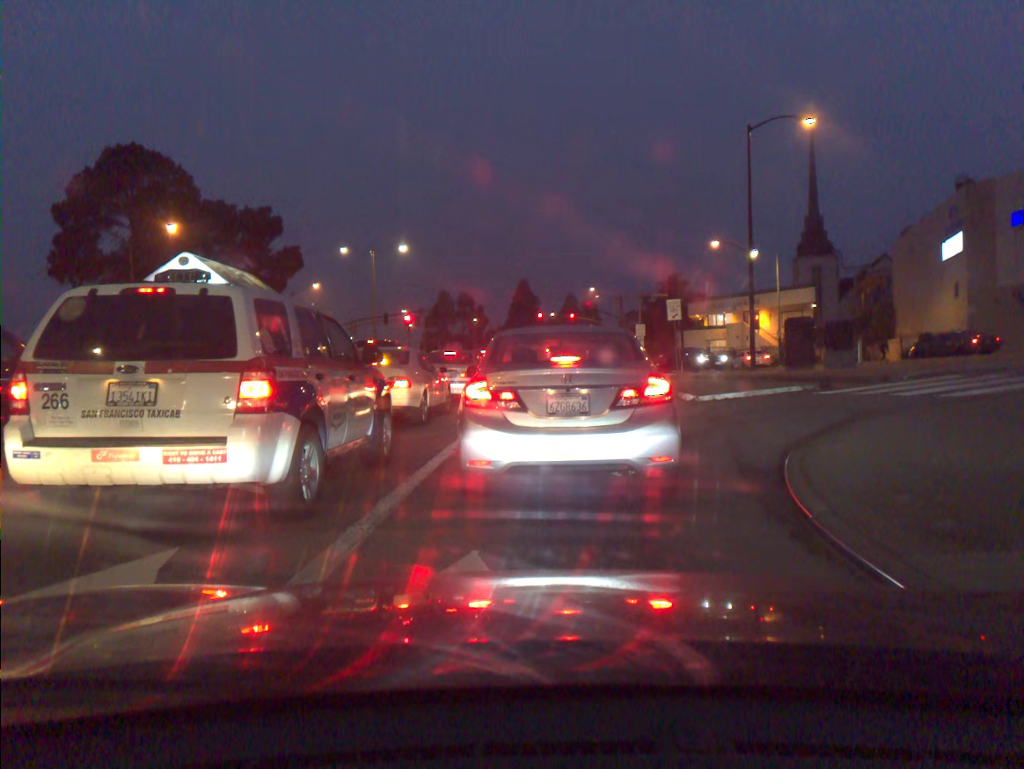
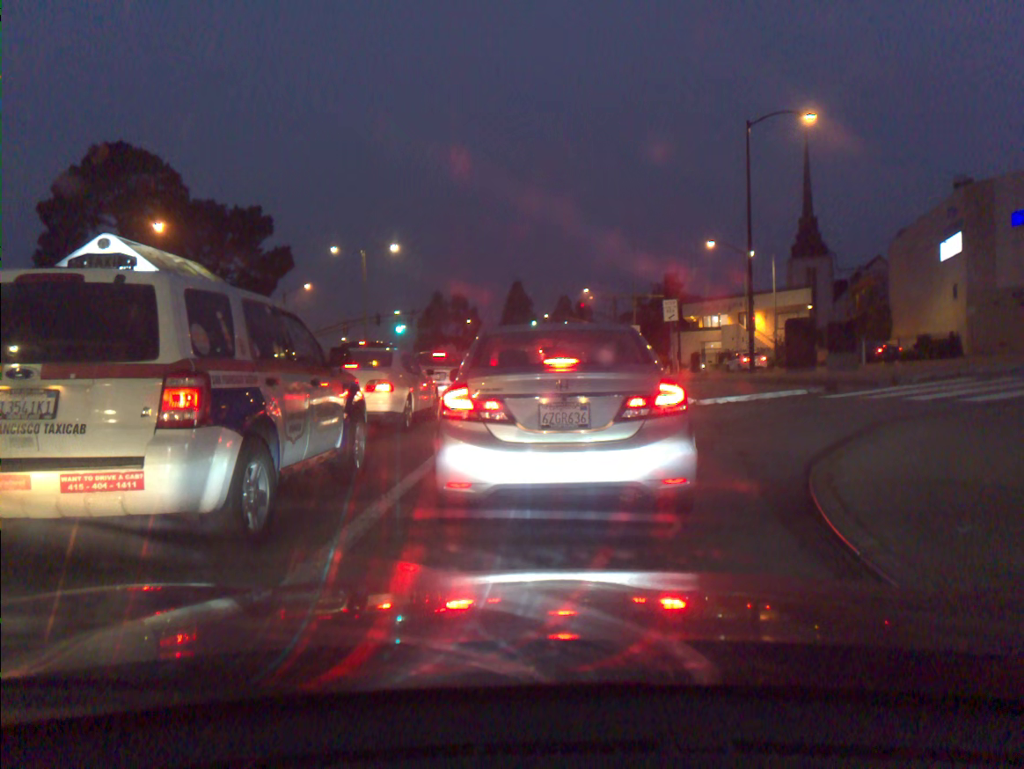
(0.0, +0.9) m; 0°
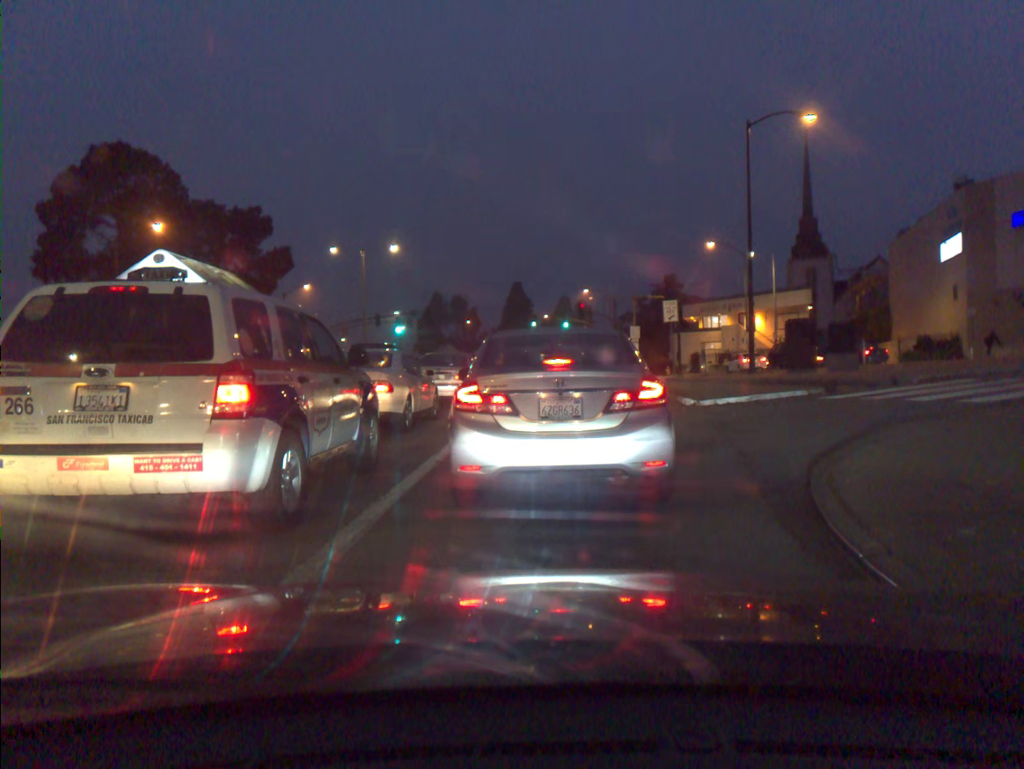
(0.0, 0.0) m; 0°
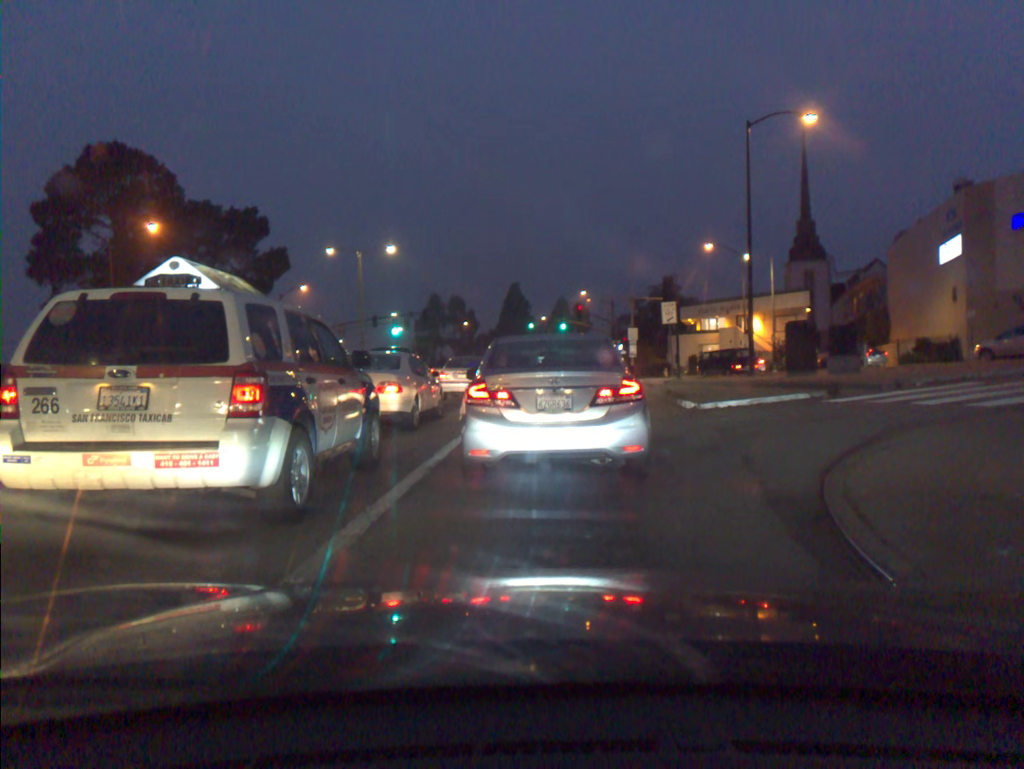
(0.0, +0.4) m; 0°
